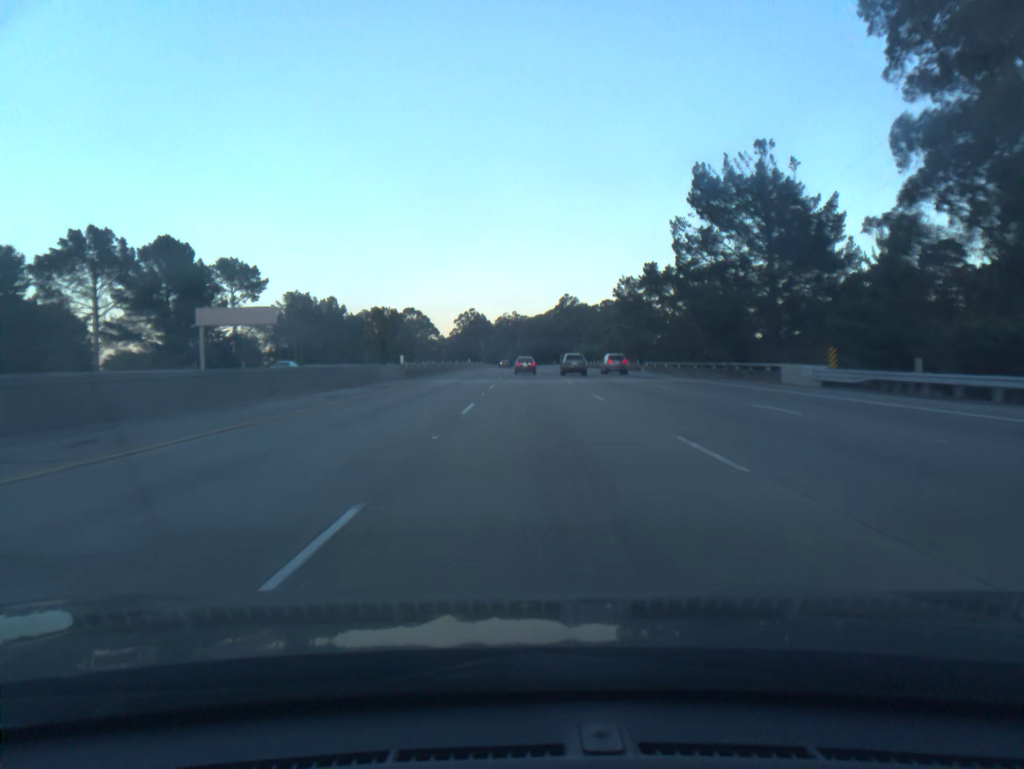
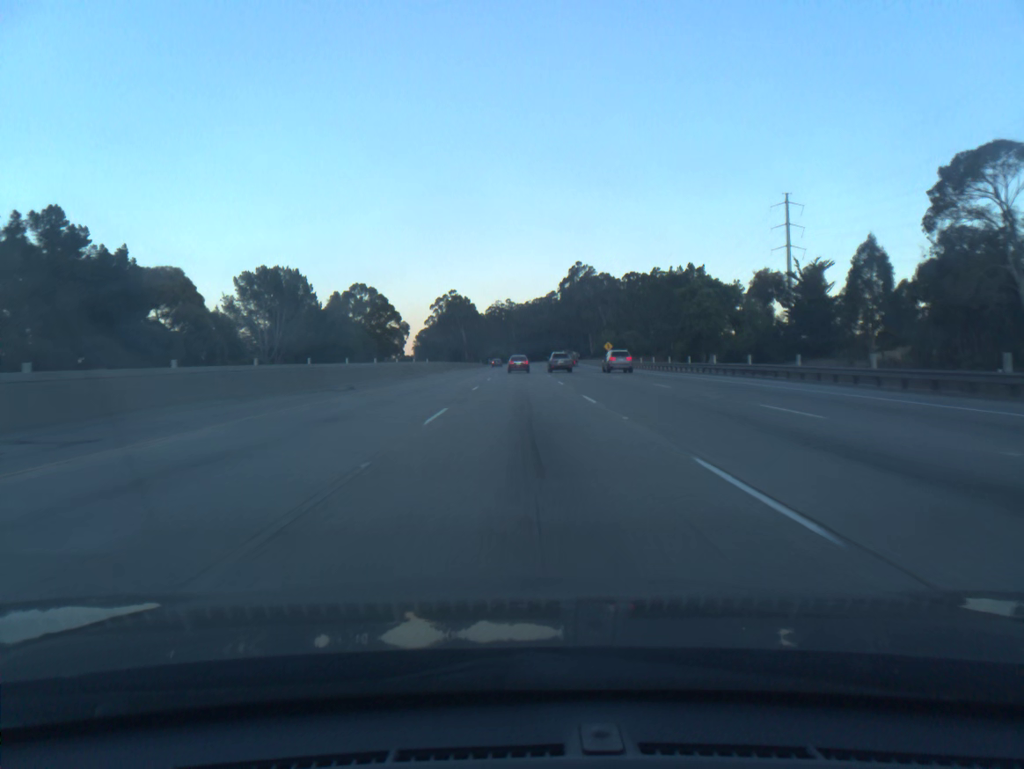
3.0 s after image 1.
(+0.7, +90.7) m; 0°
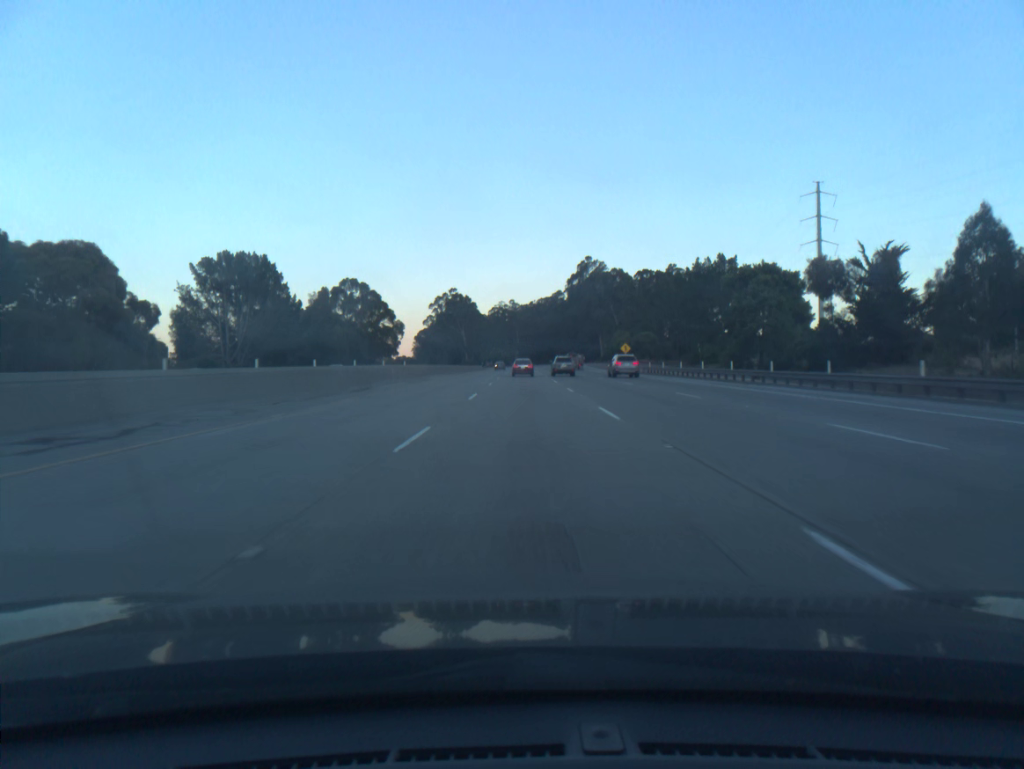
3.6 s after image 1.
(-0.1, +18.2) m; 0°
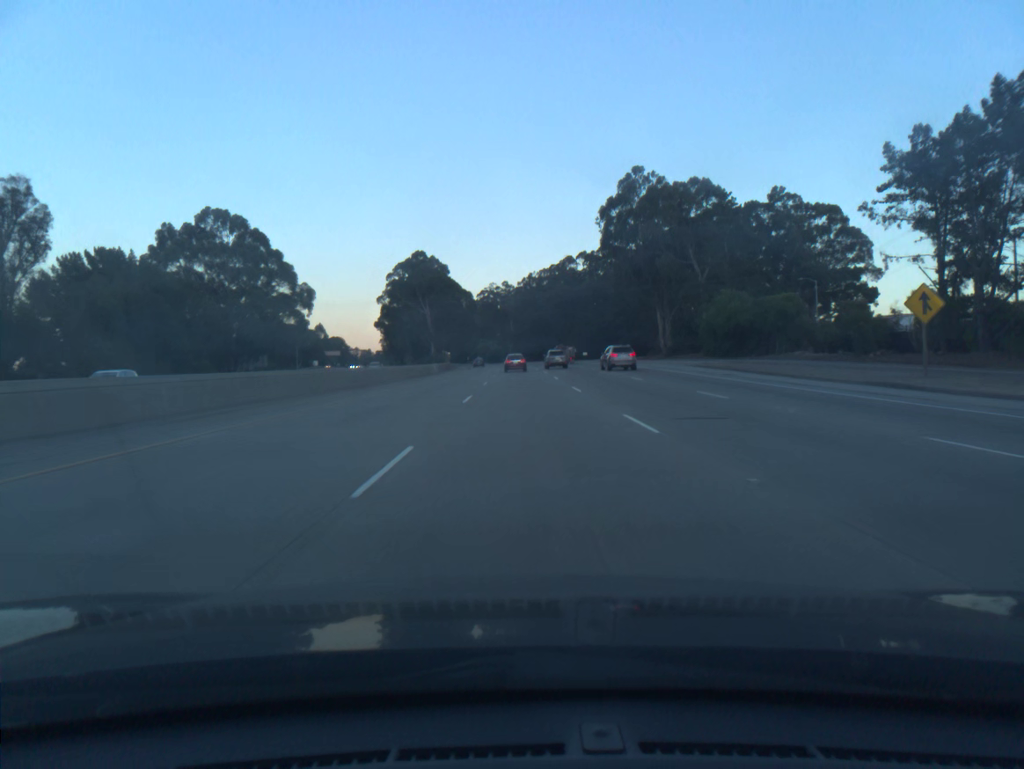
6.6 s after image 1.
(+0.1, +90.9) m; 0°
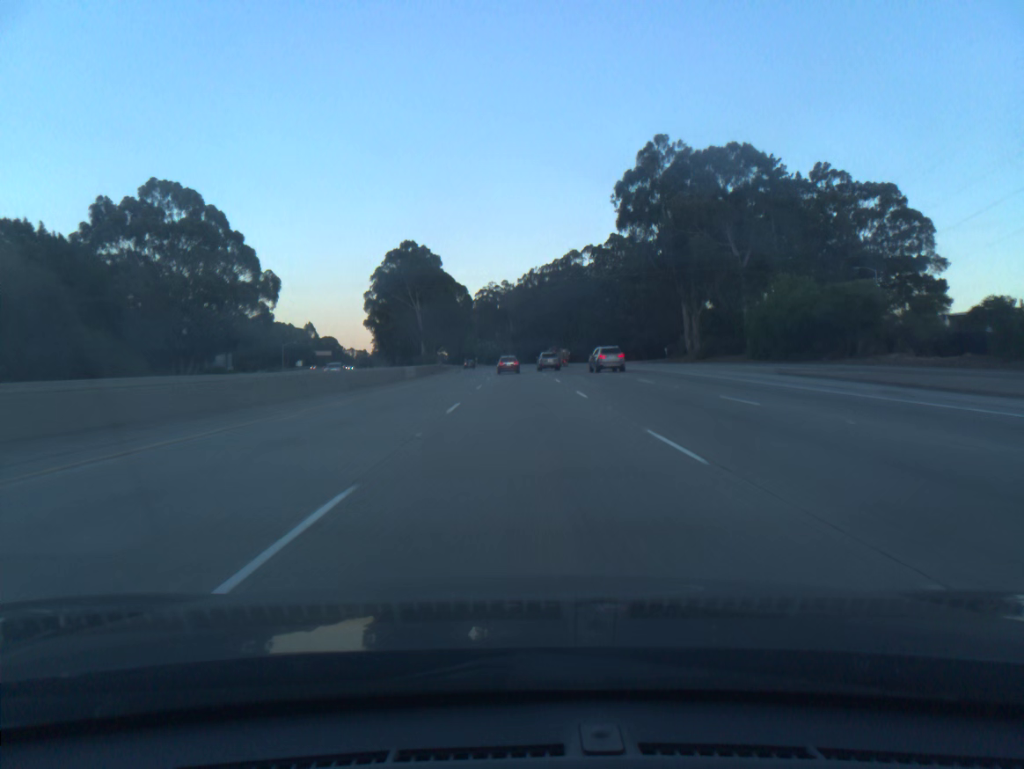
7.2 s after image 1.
(0.0, +18.1) m; 0°
